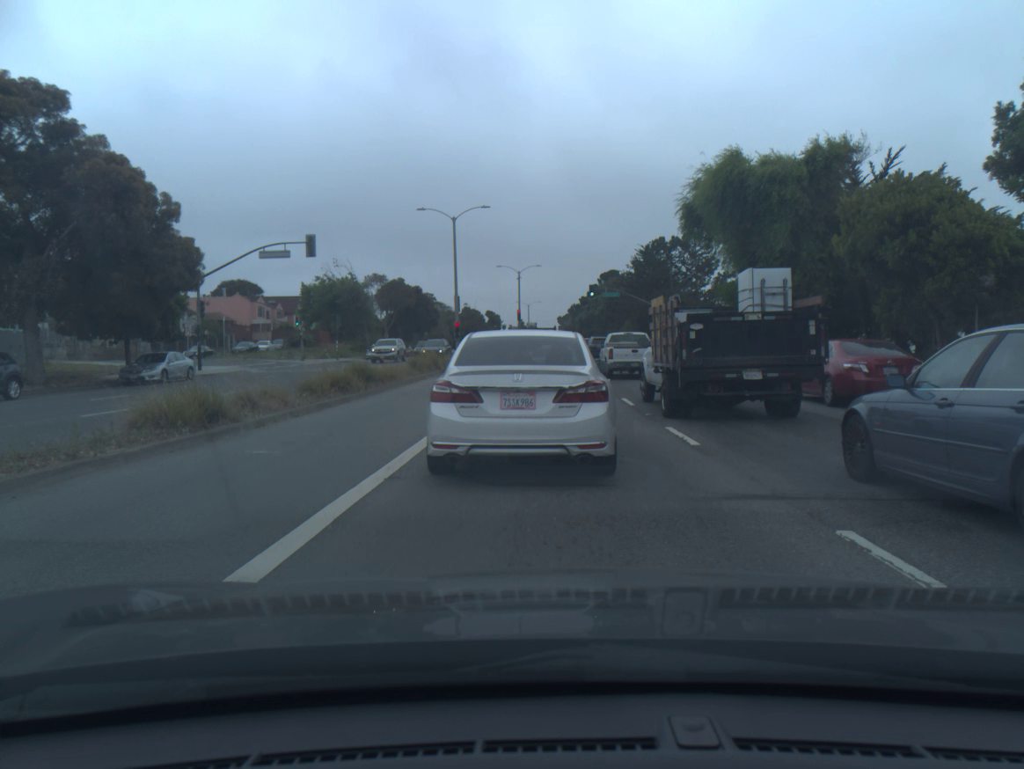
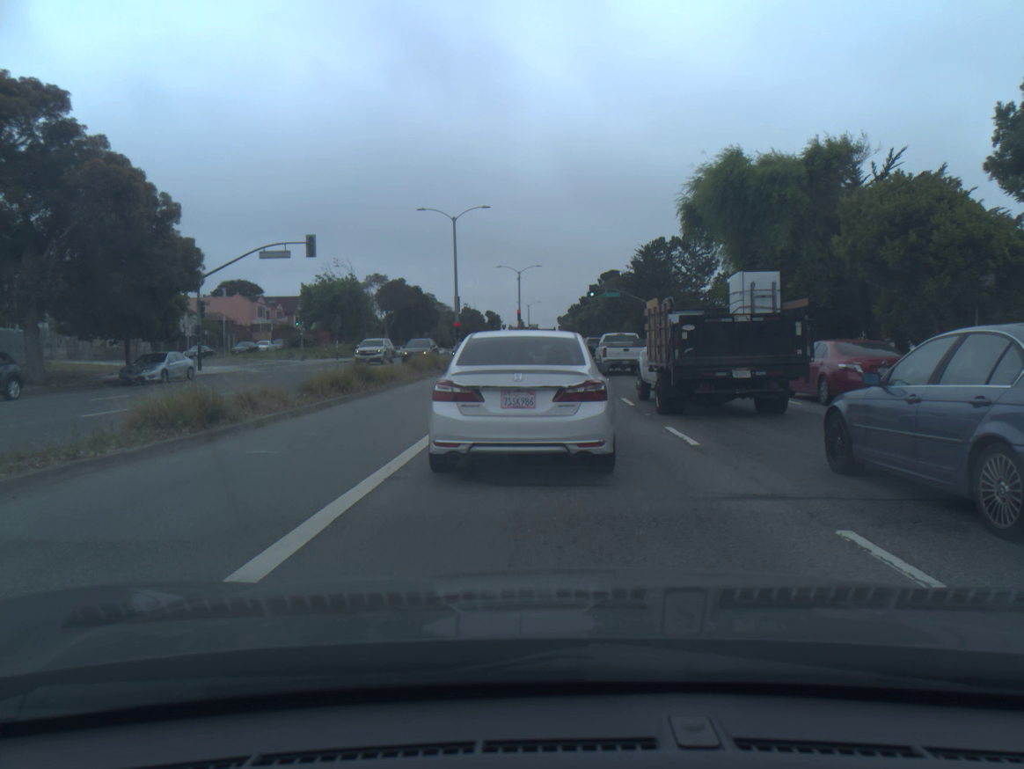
(0.0, 0.0) m; 0°
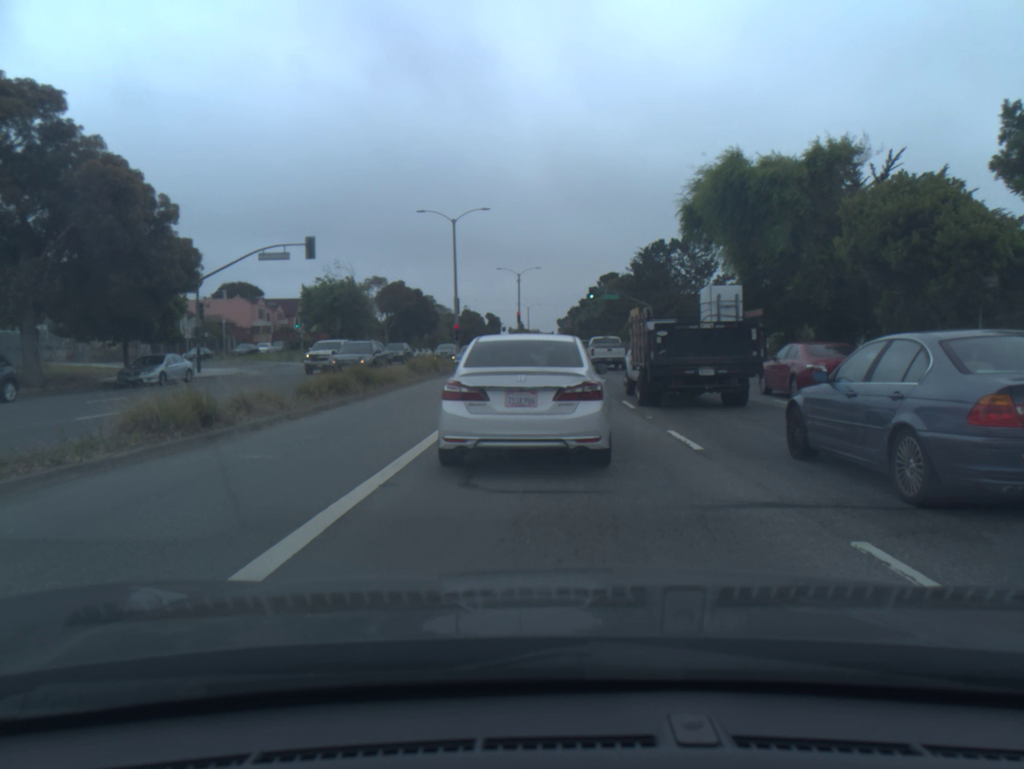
(0.0, +0.2) m; 0°
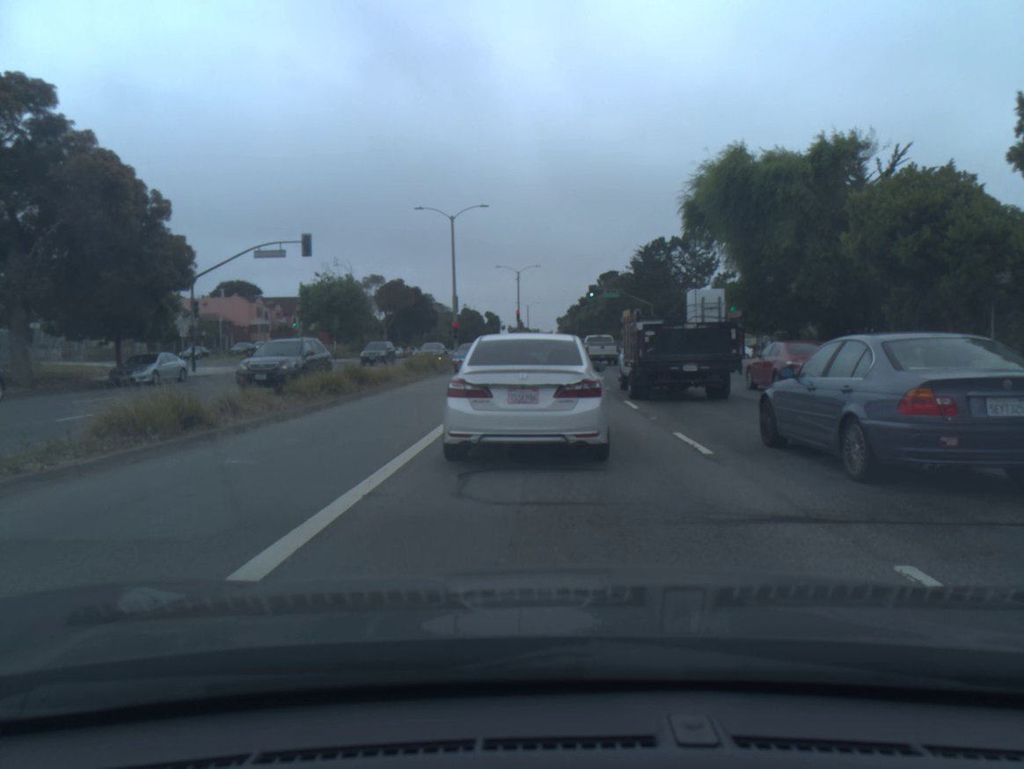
(0.0, +0.6) m; 0°
